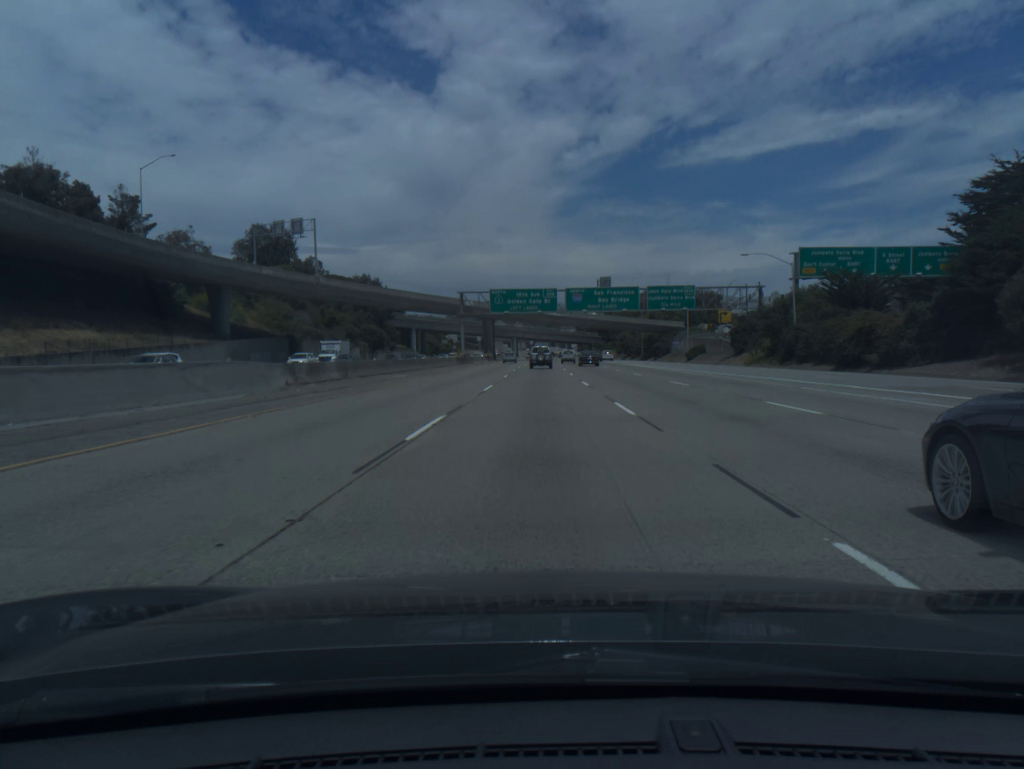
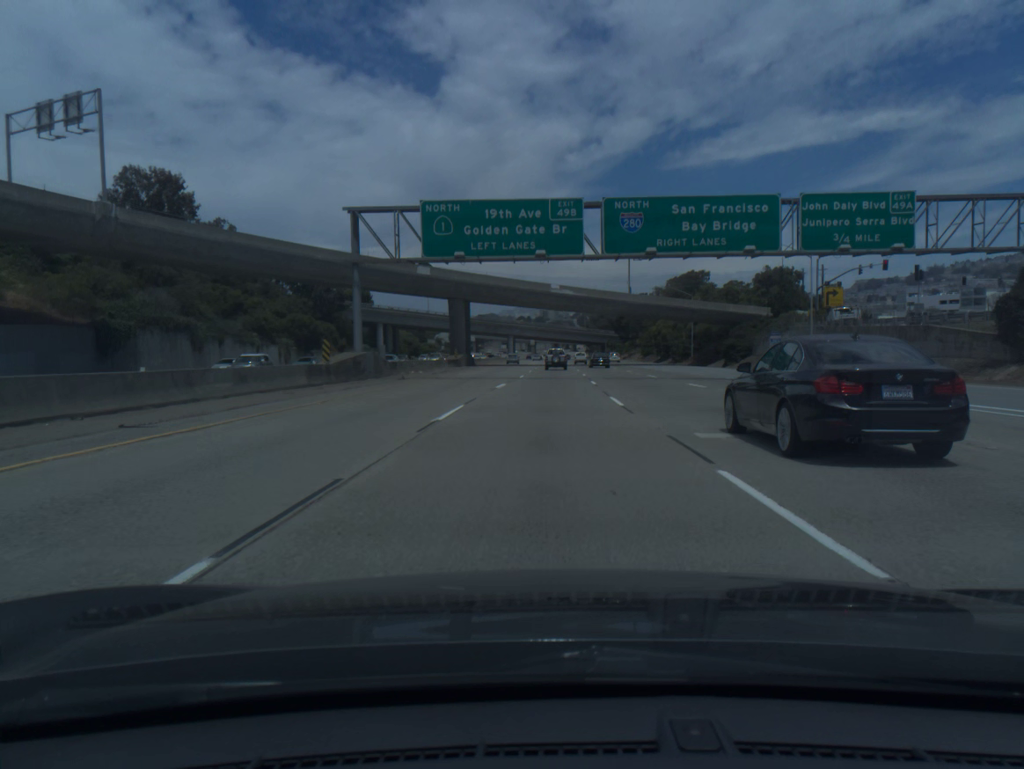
(-0.1, +53.8) m; 0°
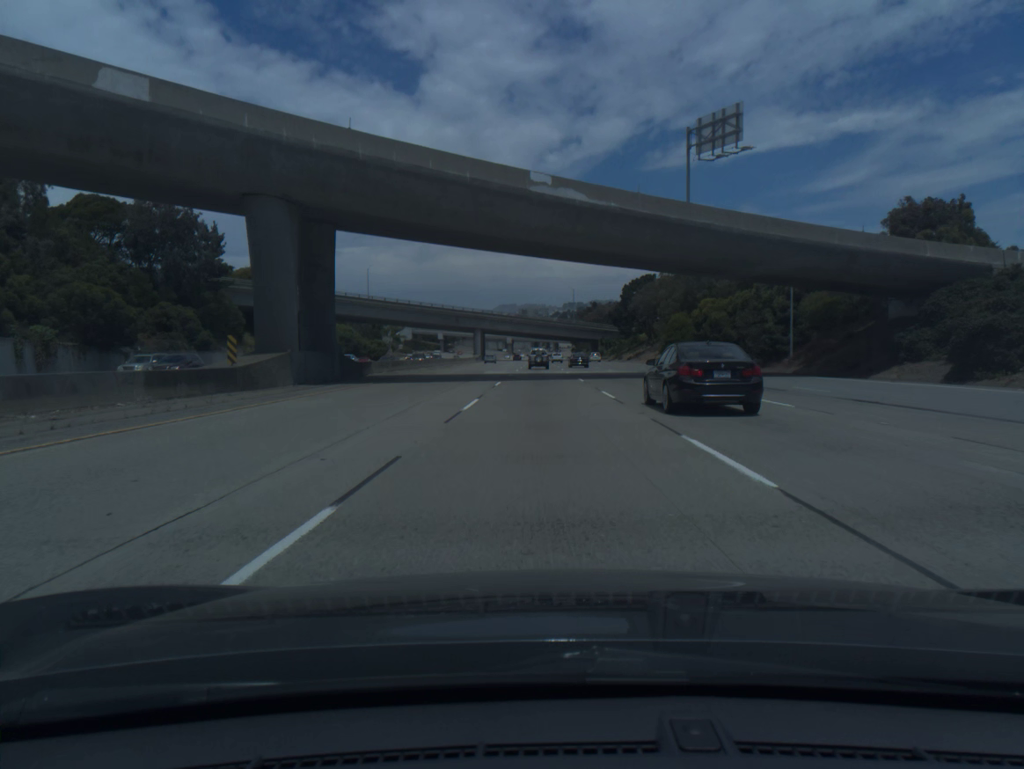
(+0.6, +54.3) m; +1°
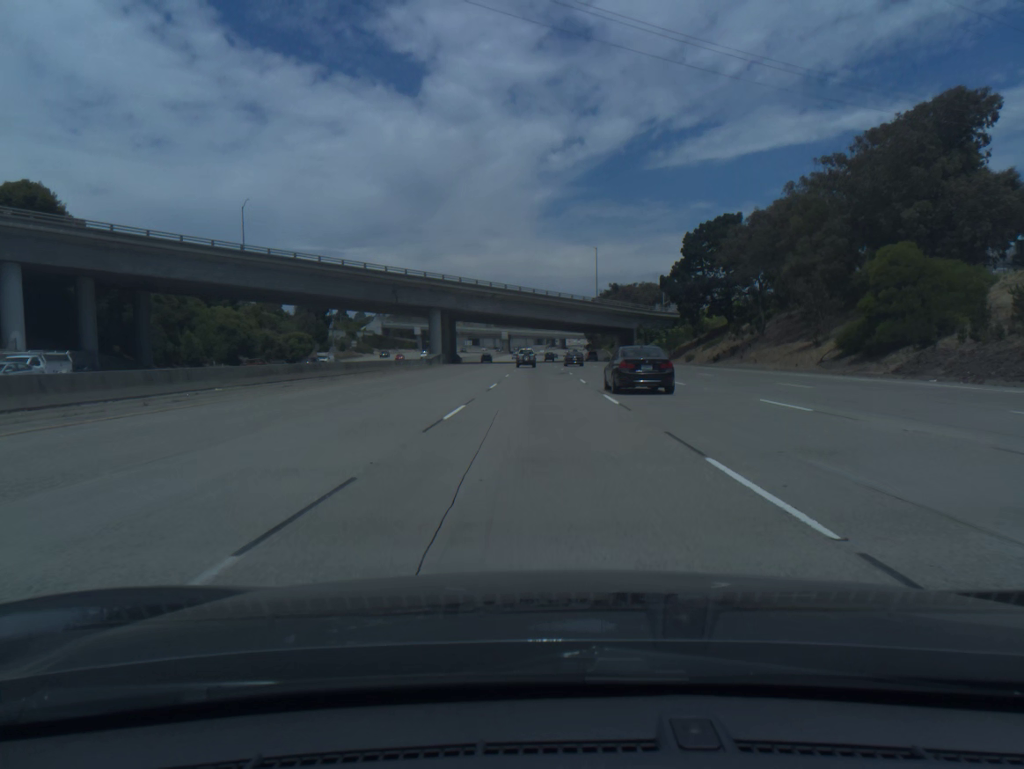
(0.0, +73.4) m; 0°
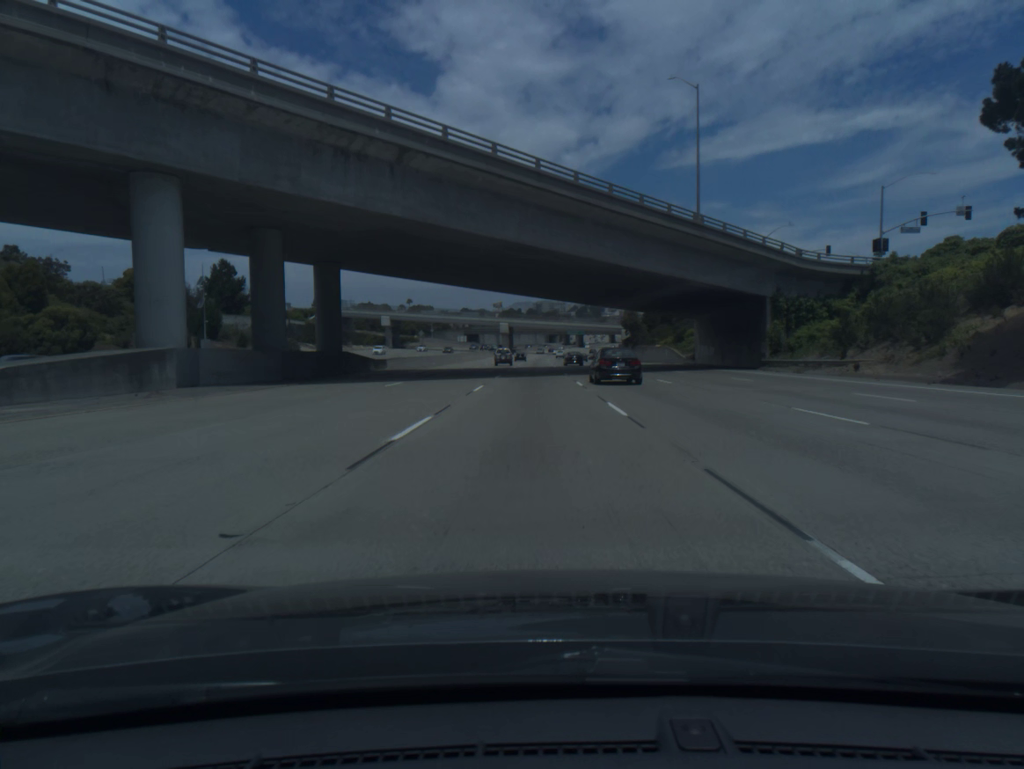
(-0.3, +75.1) m; -1°
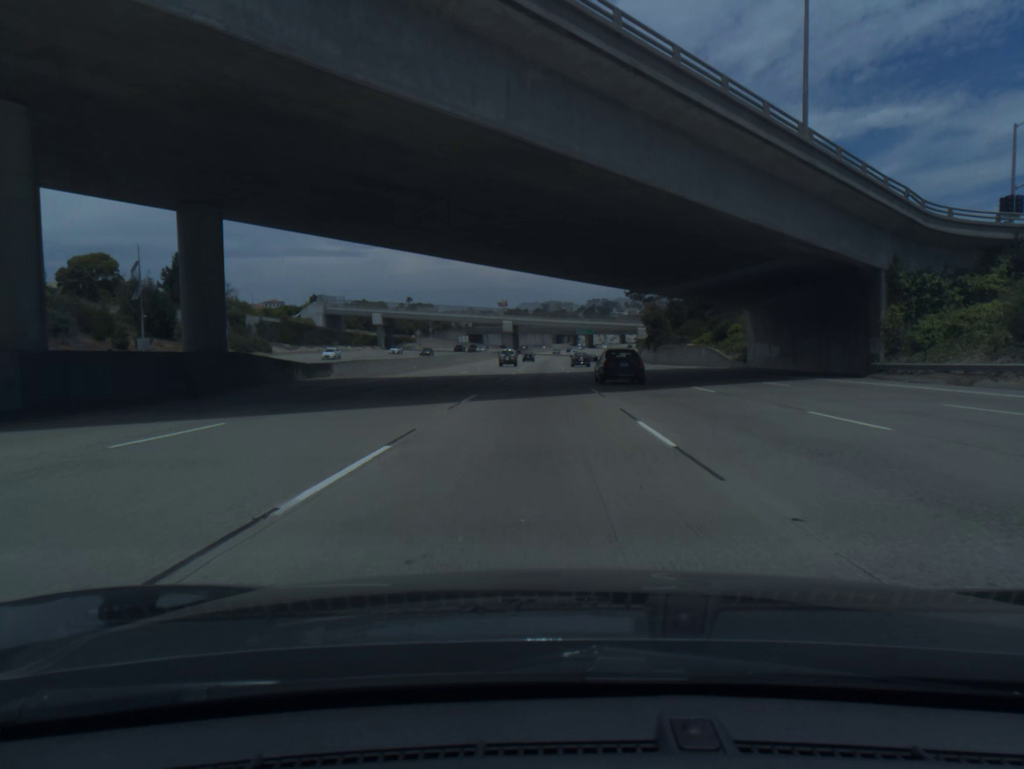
(-0.1, +19.1) m; -1°
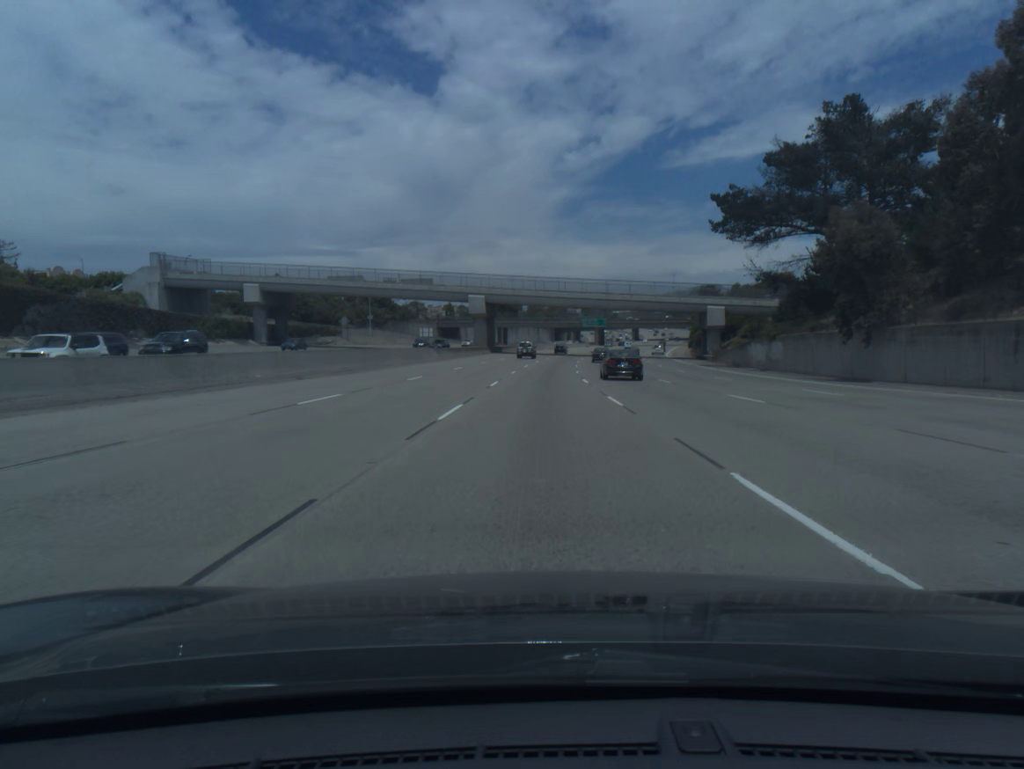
(+0.1, +77.3) m; 0°
